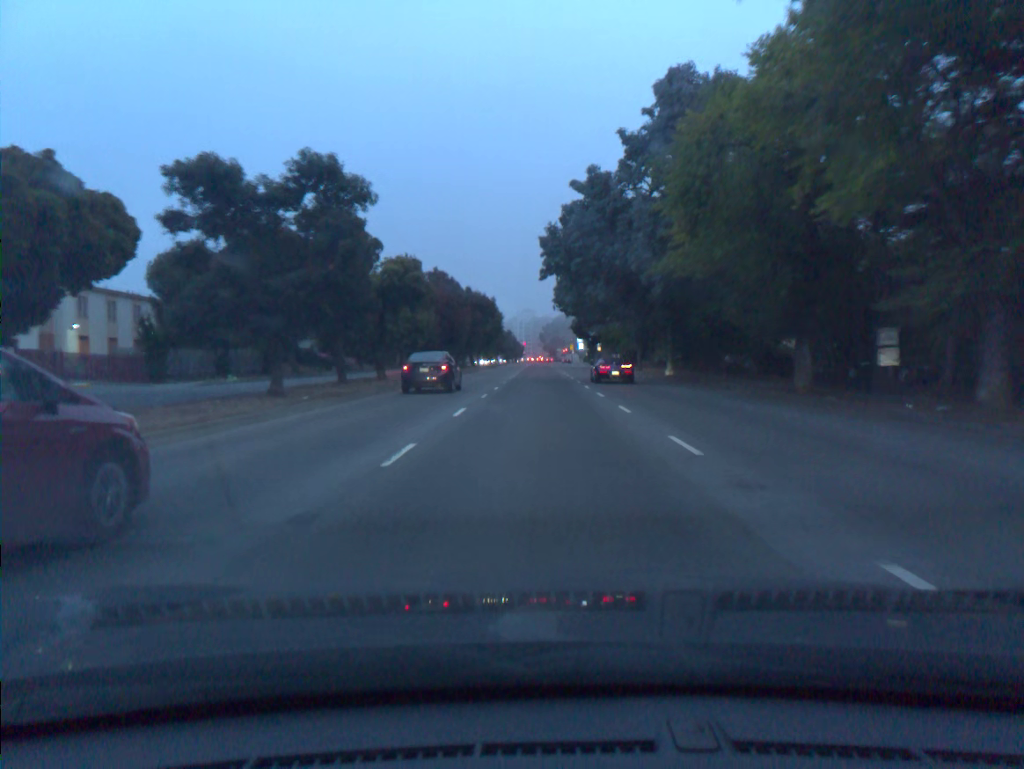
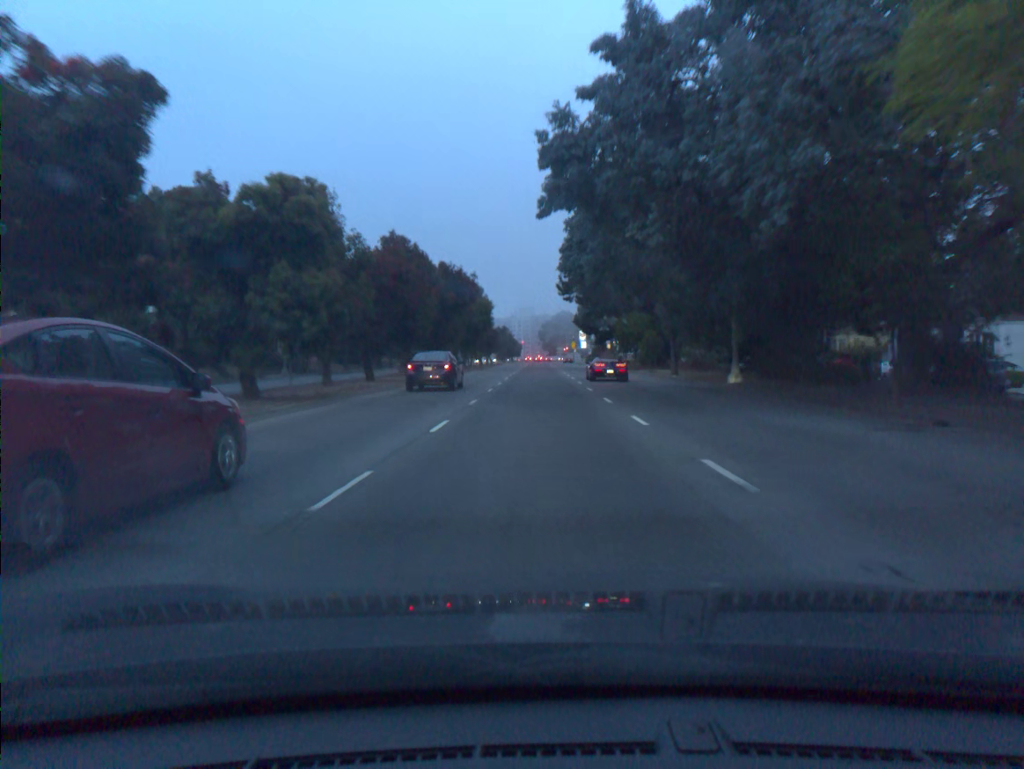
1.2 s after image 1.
(0.0, +17.2) m; 0°
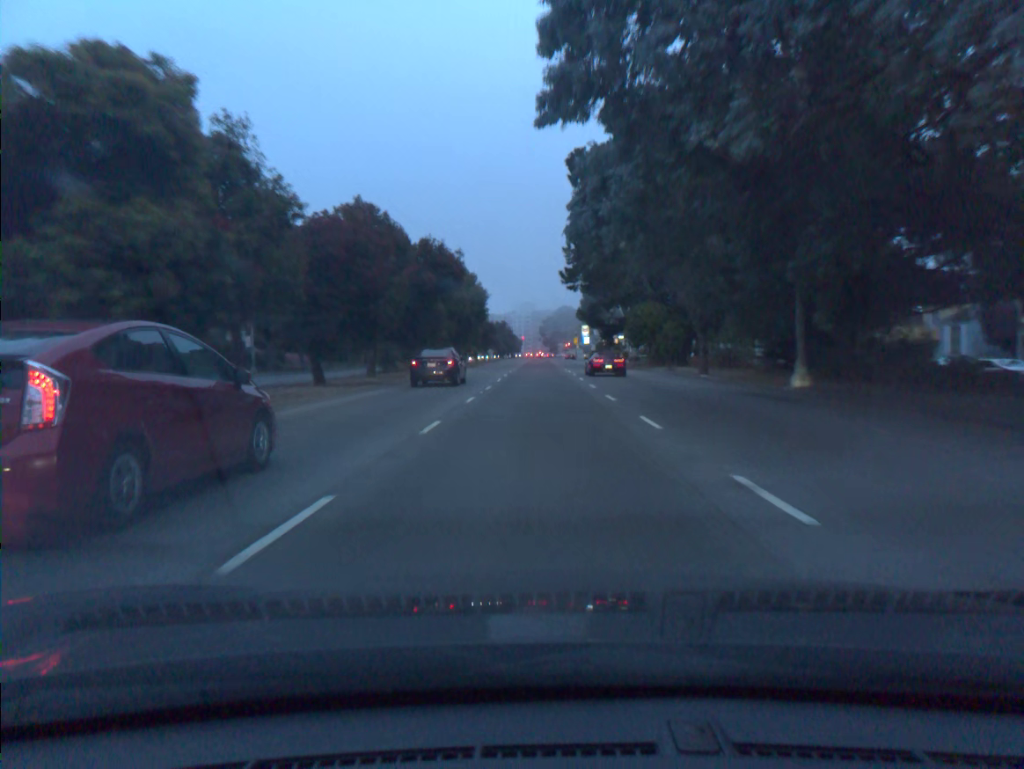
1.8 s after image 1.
(0.0, +8.4) m; 0°
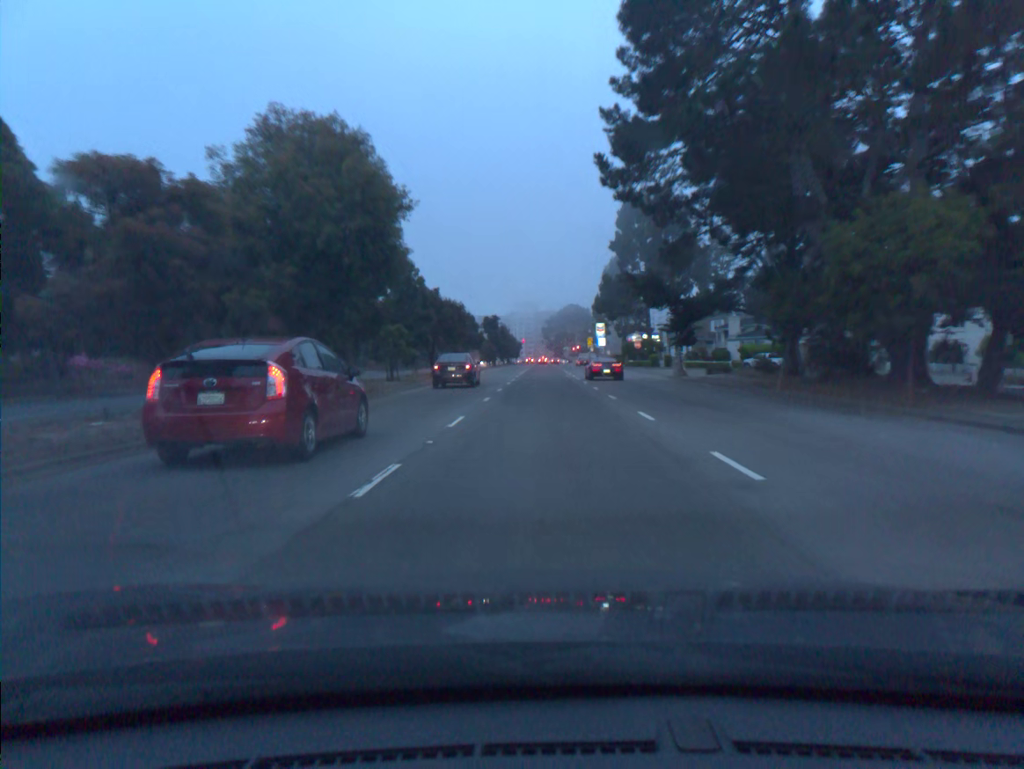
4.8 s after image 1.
(-0.1, +41.5) m; 0°
